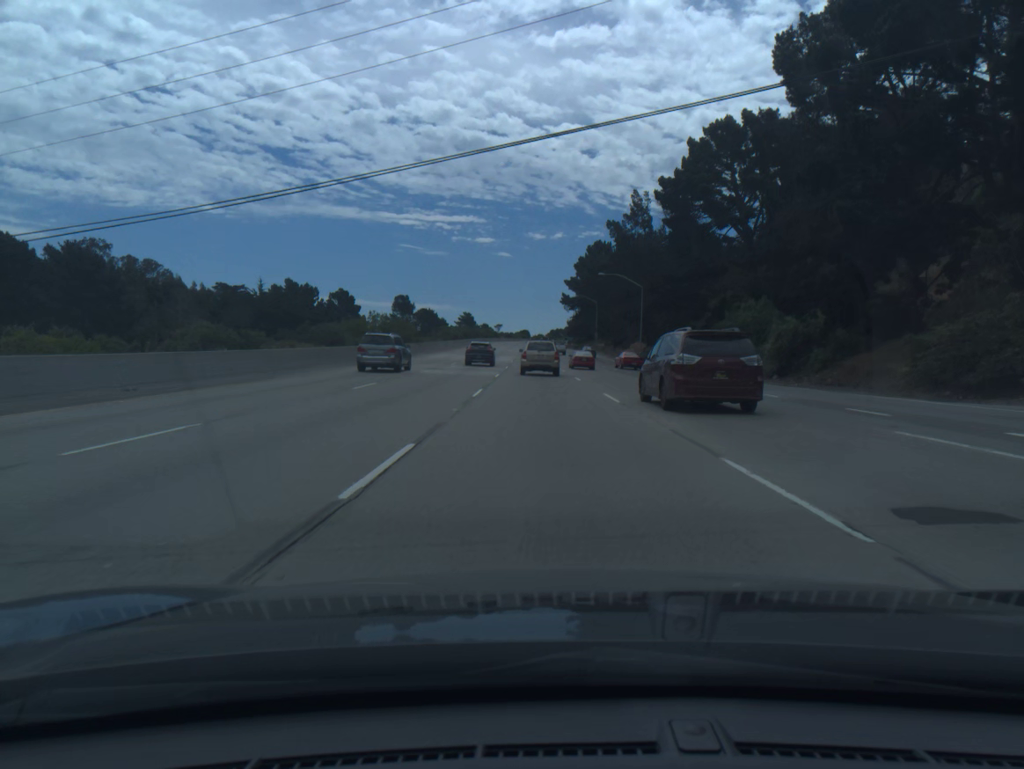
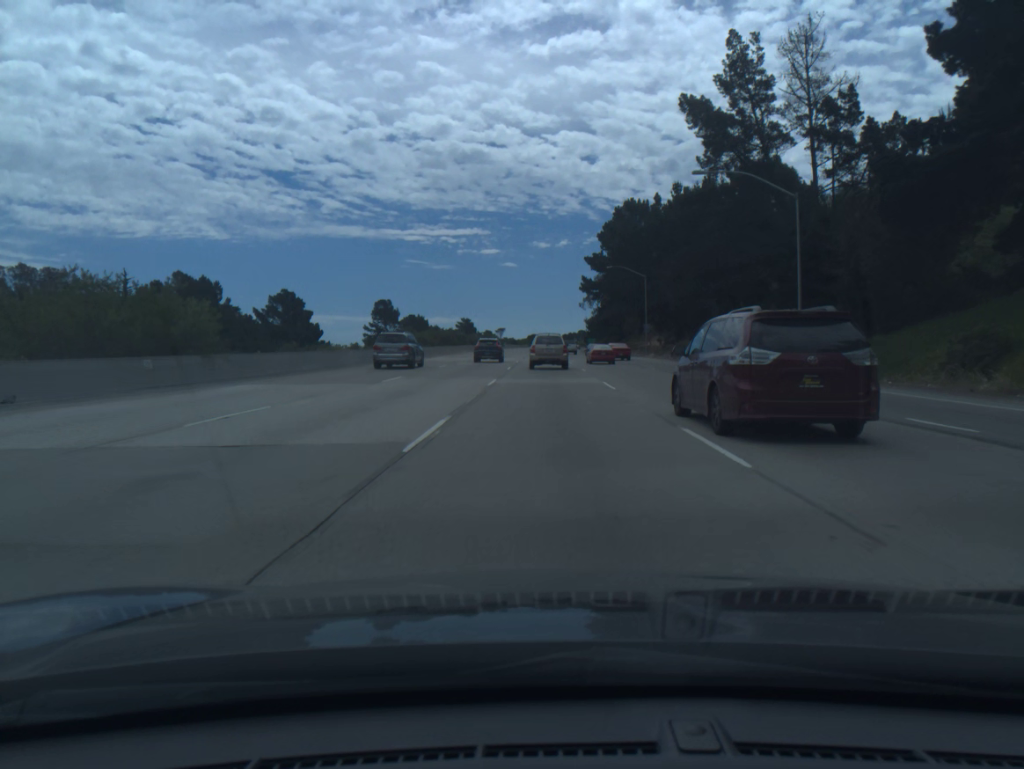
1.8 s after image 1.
(-0.8, +55.6) m; -1°
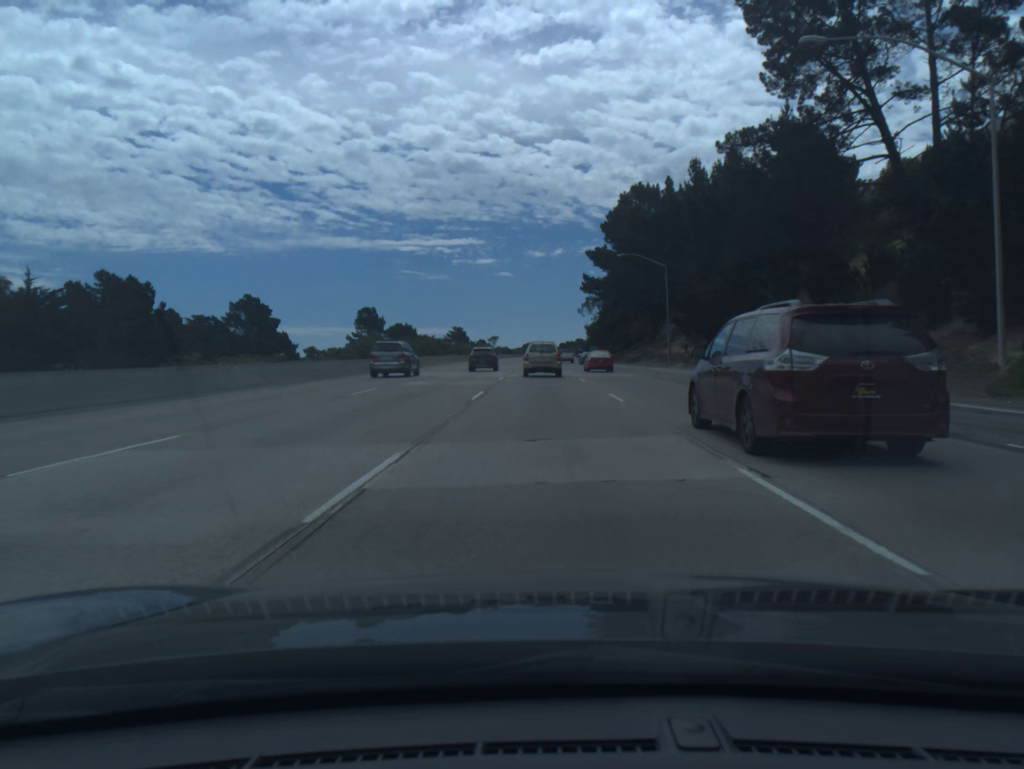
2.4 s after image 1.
(0.0, +18.2) m; 0°
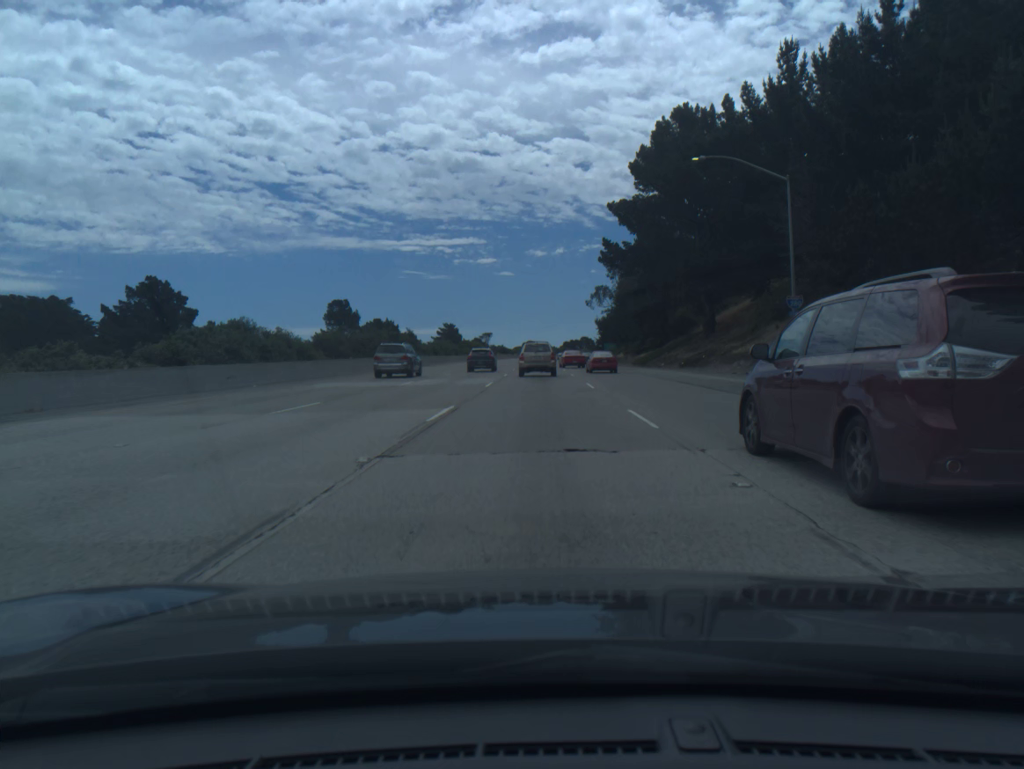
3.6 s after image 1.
(0.0, +36.0) m; 0°
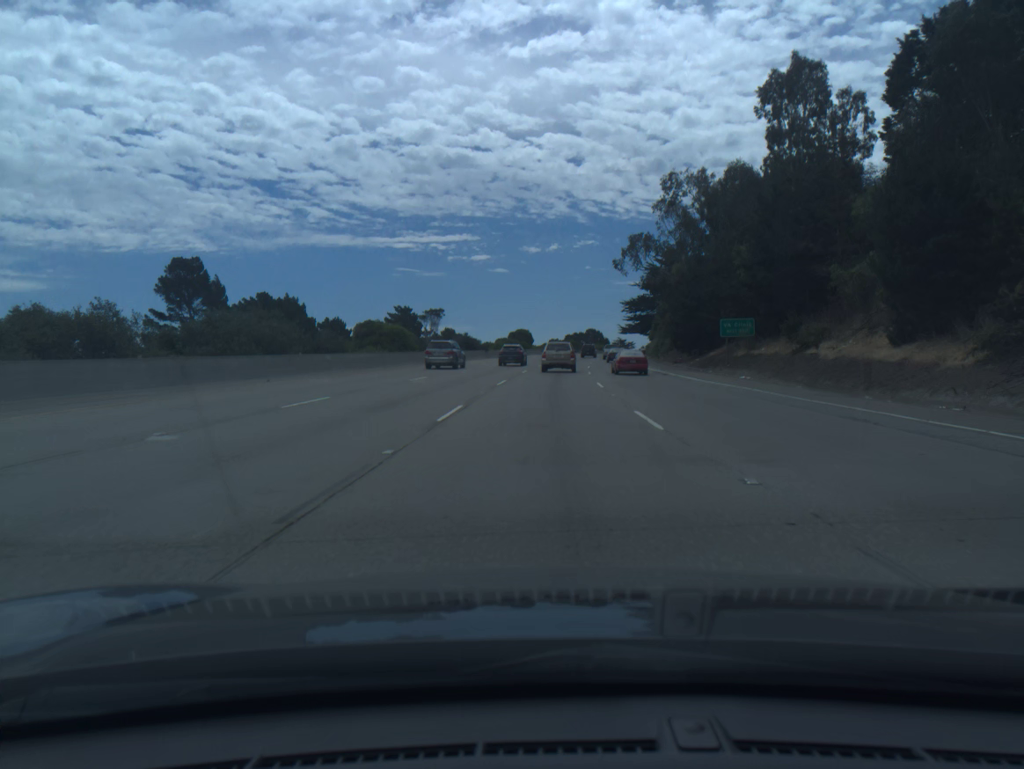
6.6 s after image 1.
(-0.1, +87.3) m; 0°
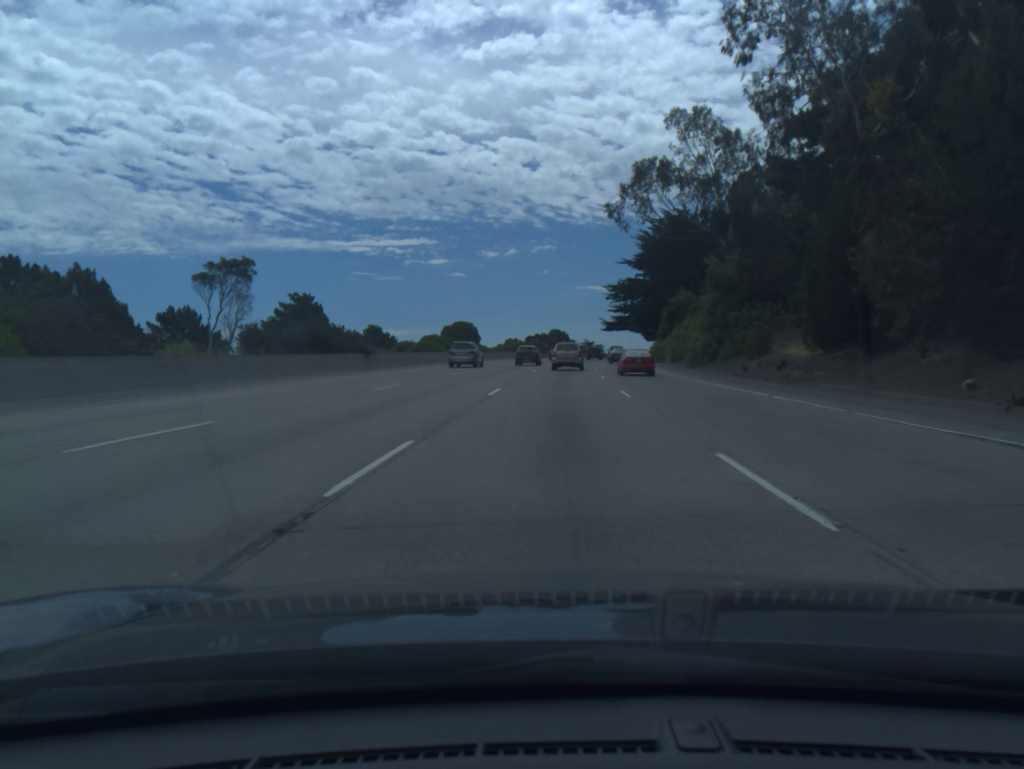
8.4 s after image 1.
(+1.0, +51.3) m; +3°
